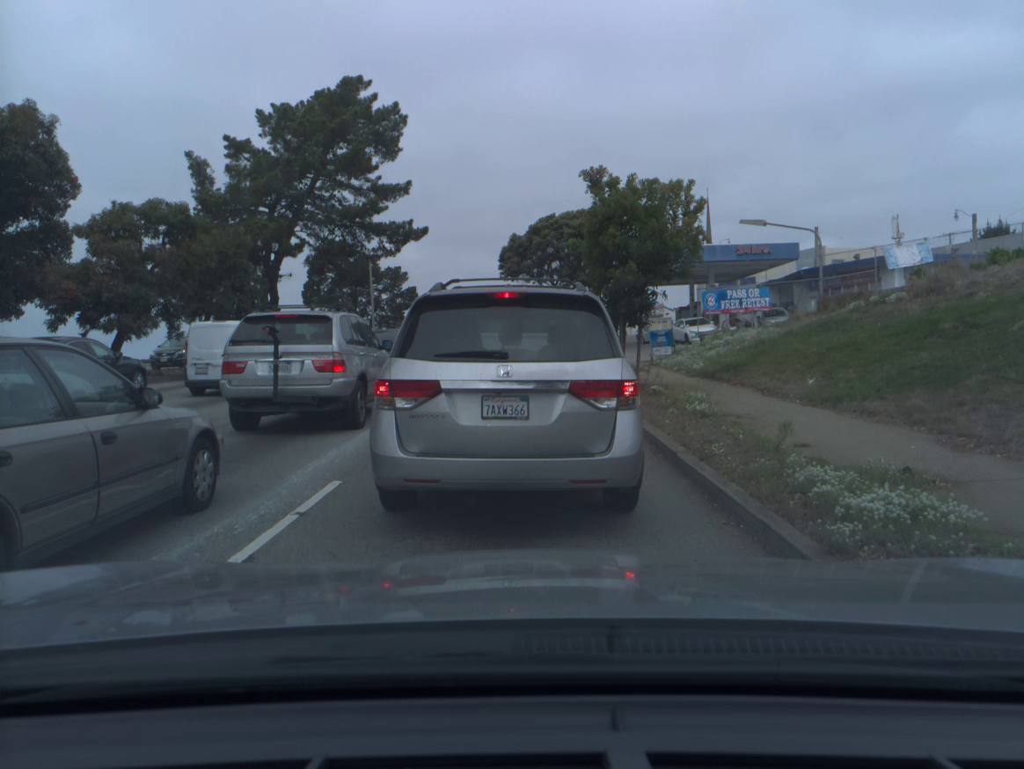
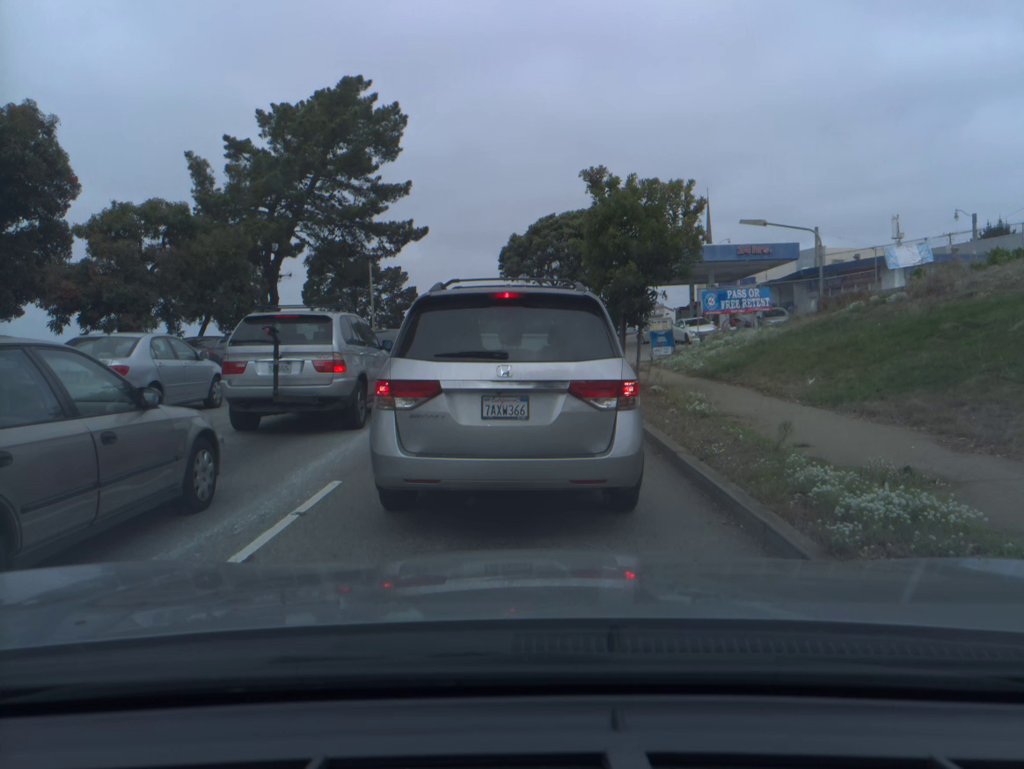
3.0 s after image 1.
(0.0, 0.0) m; 0°
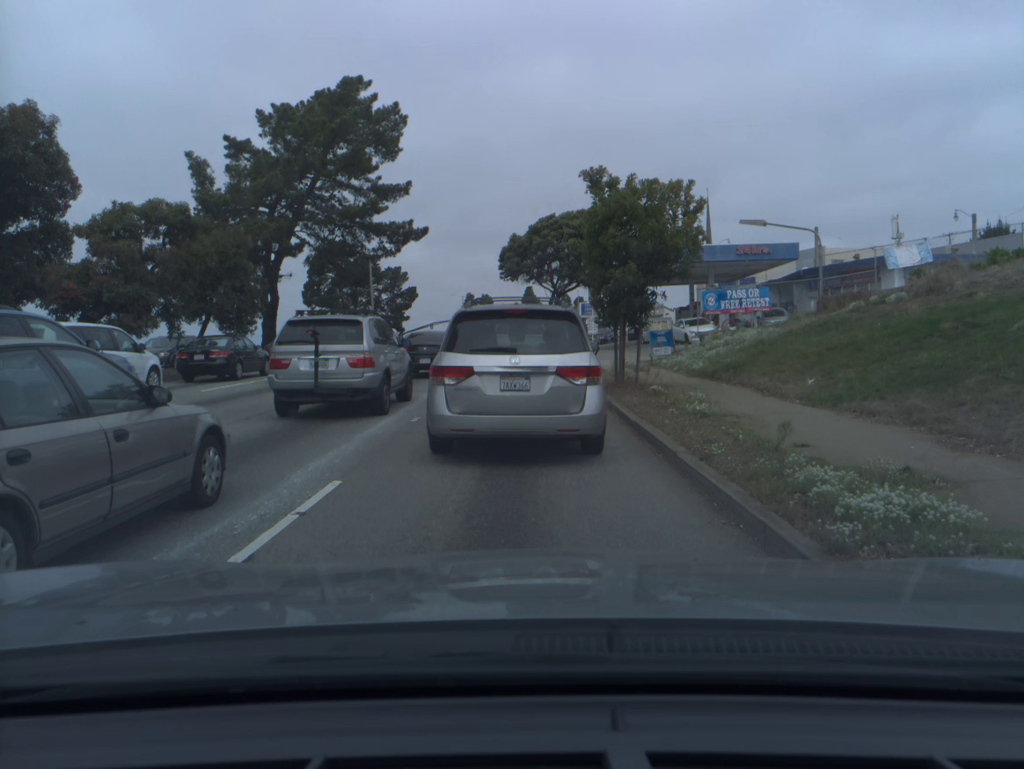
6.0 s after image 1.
(0.0, 0.0) m; 0°
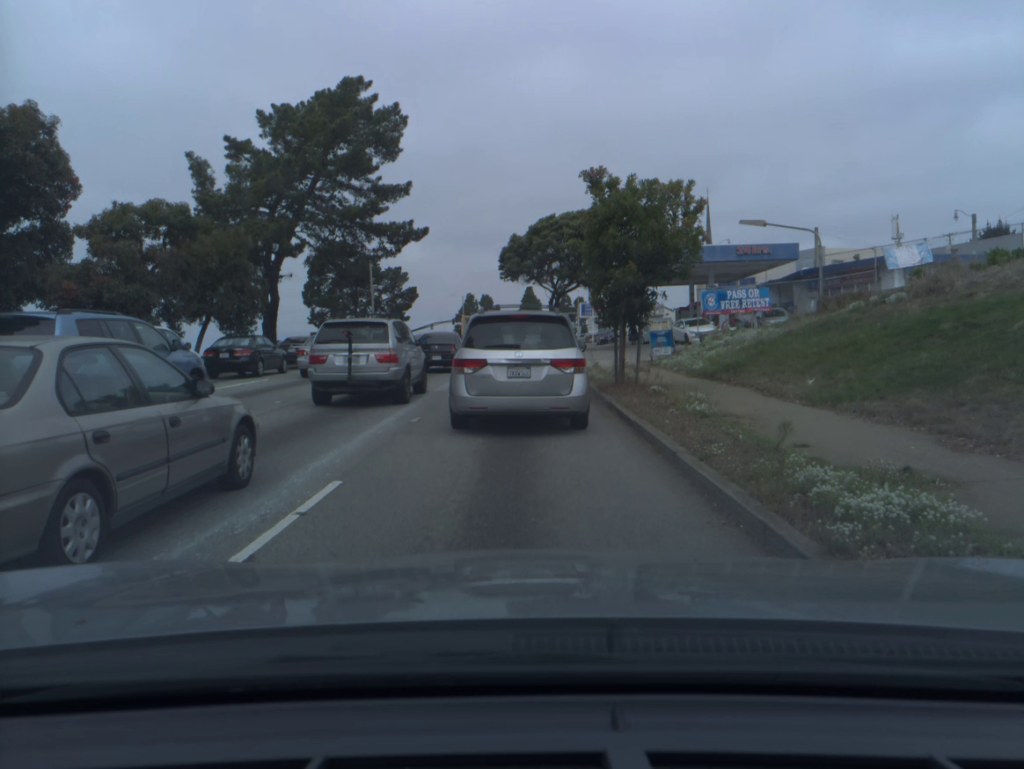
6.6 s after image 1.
(0.0, 0.0) m; 0°
